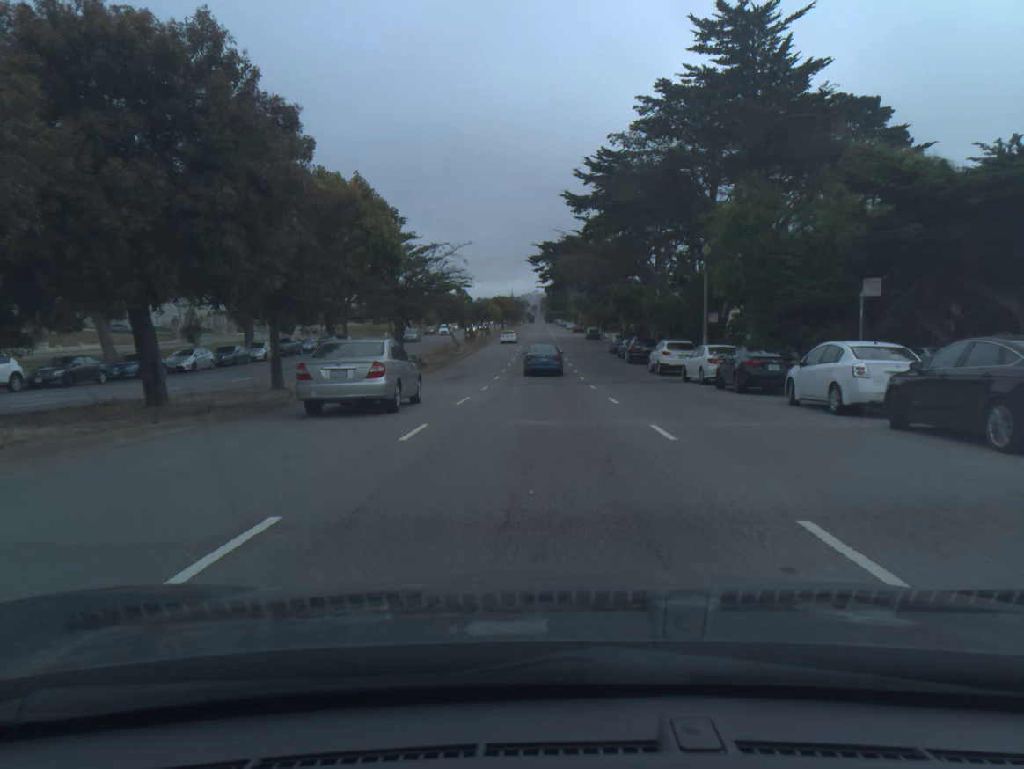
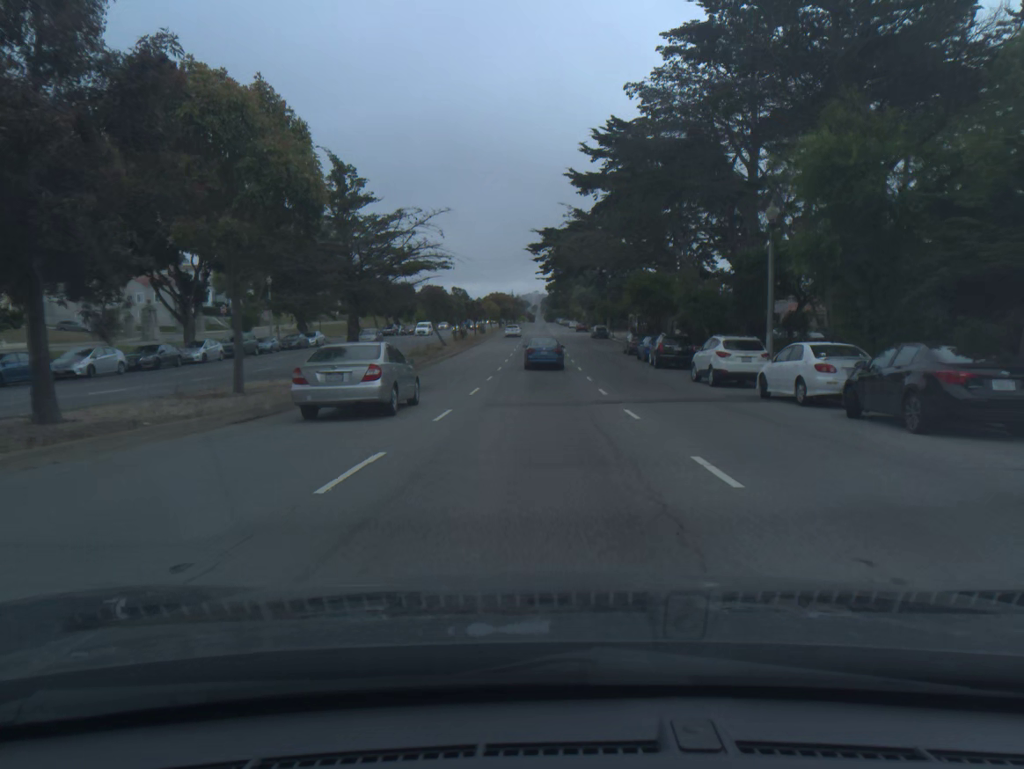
(0.0, +11.1) m; 0°
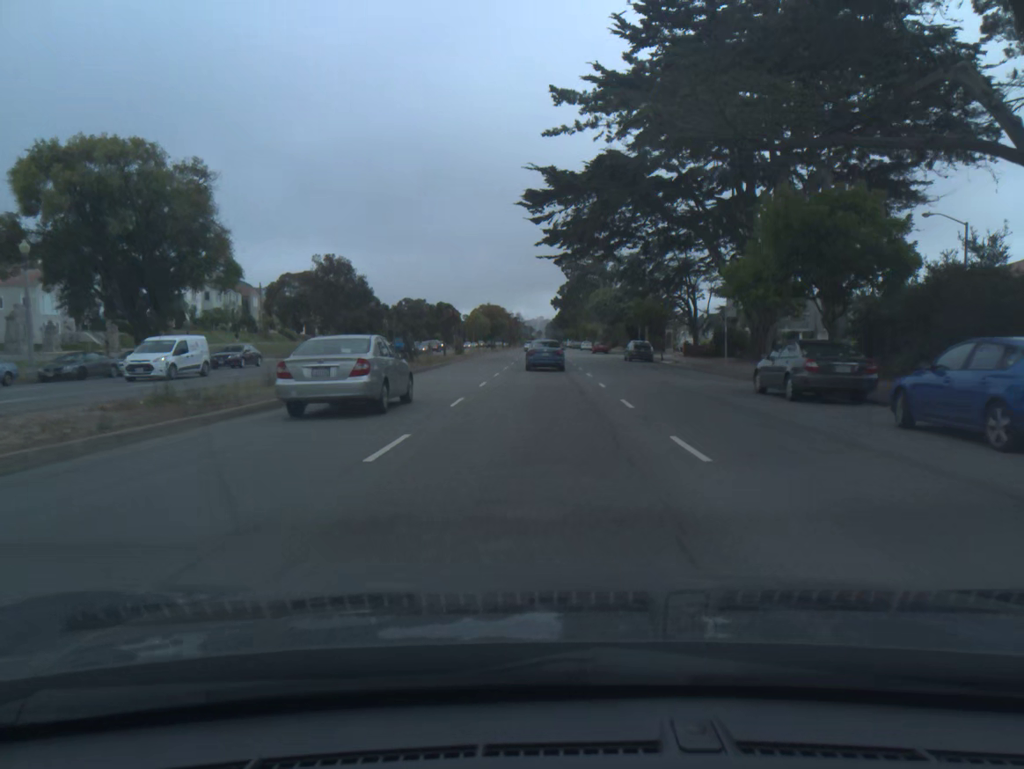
(-0.1, +33.8) m; 0°
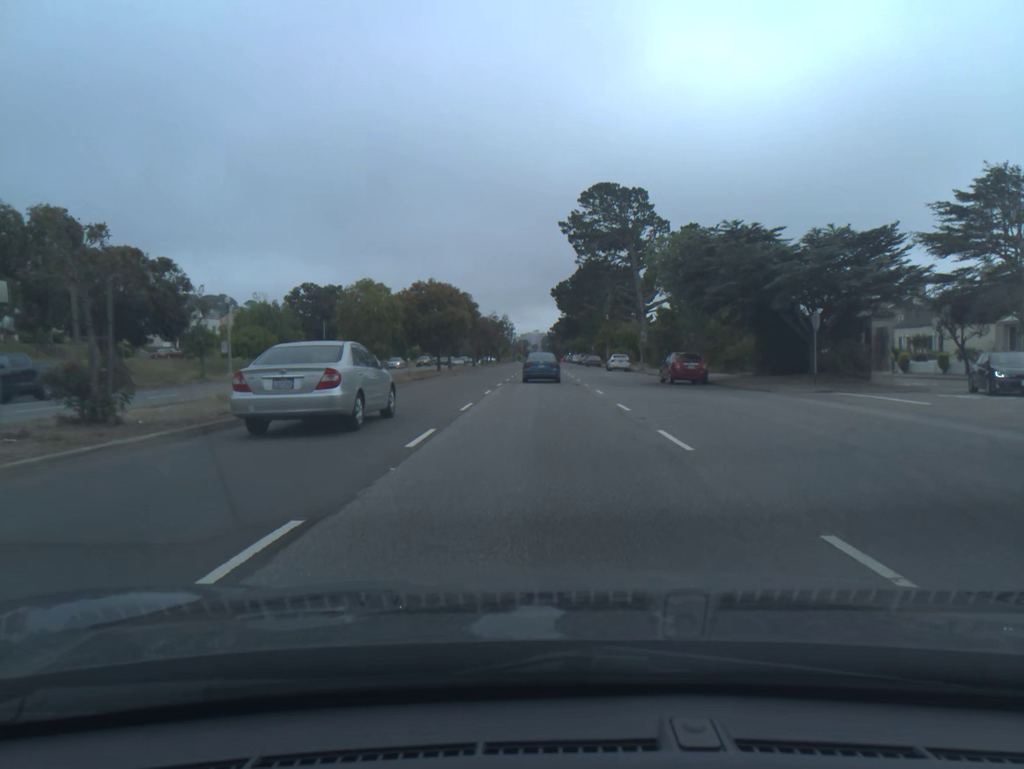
(+0.2, +56.6) m; 0°
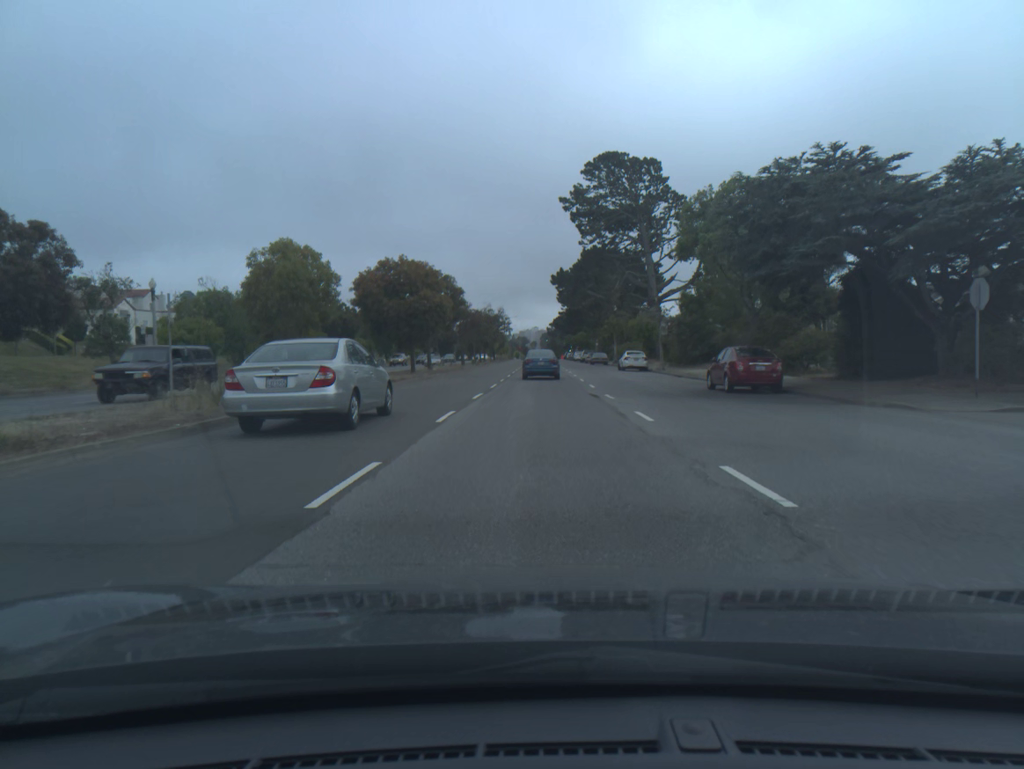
(0.0, +11.4) m; 0°
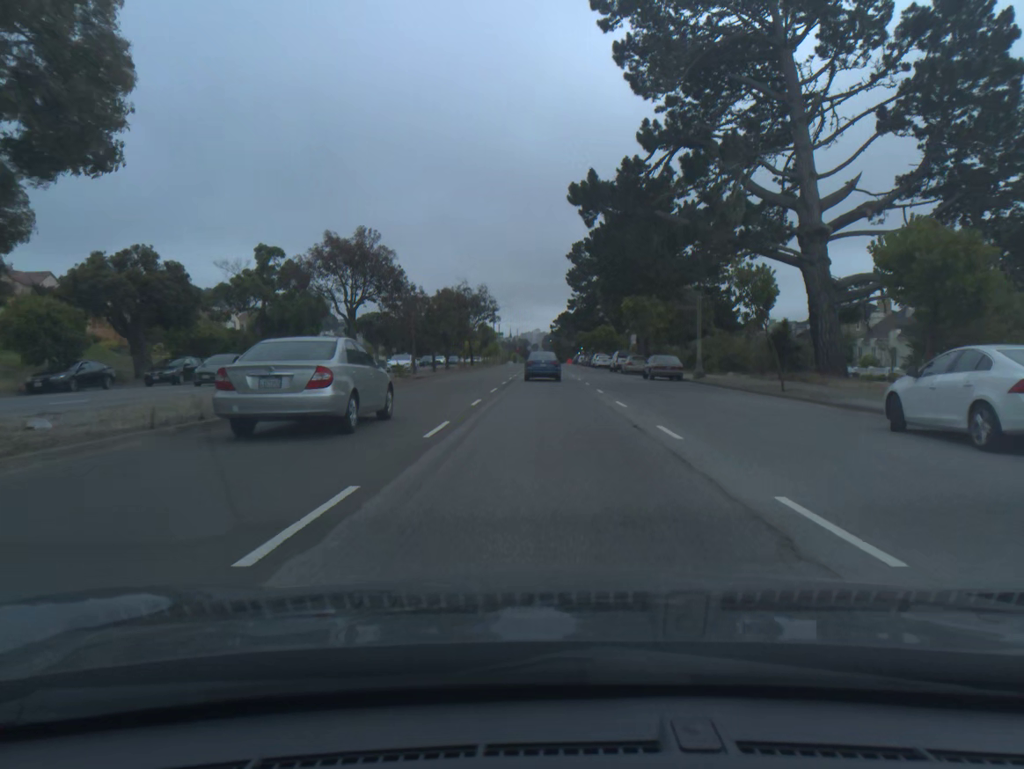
(-0.1, +45.5) m; 0°
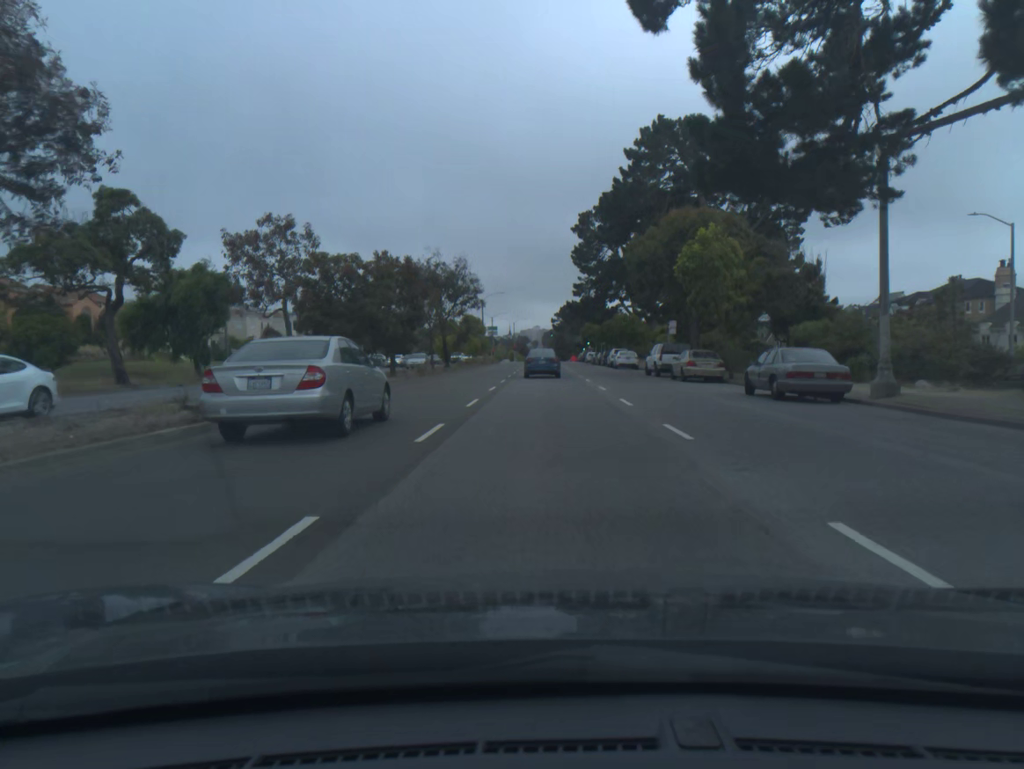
(0.0, +23.0) m; 0°
